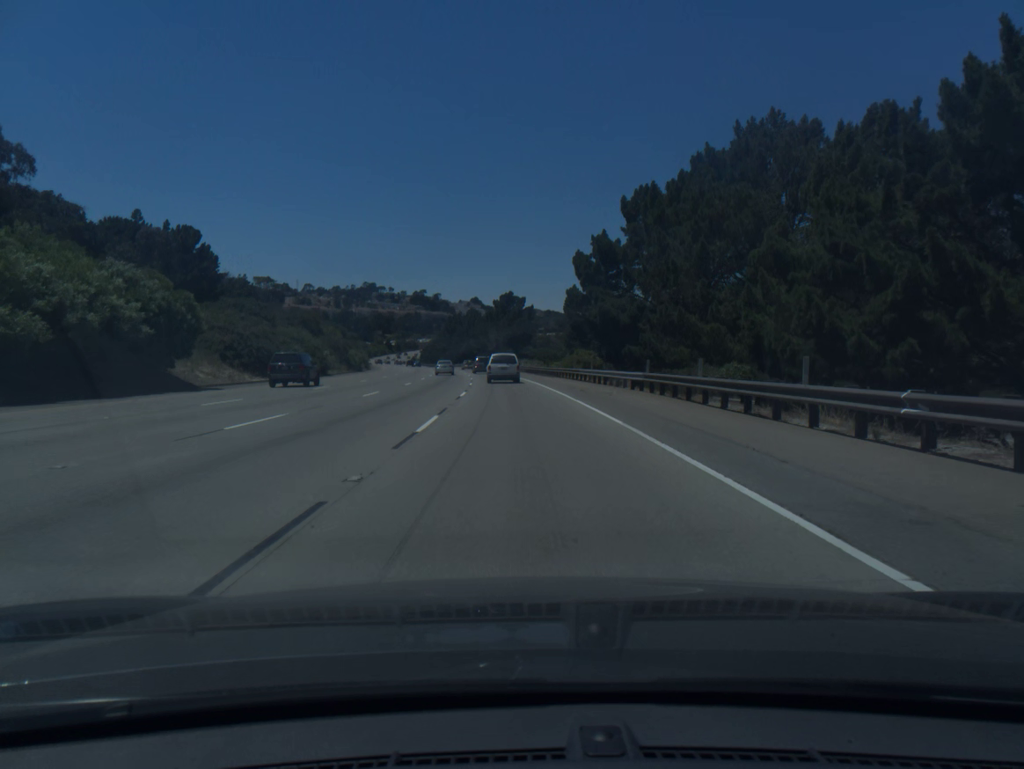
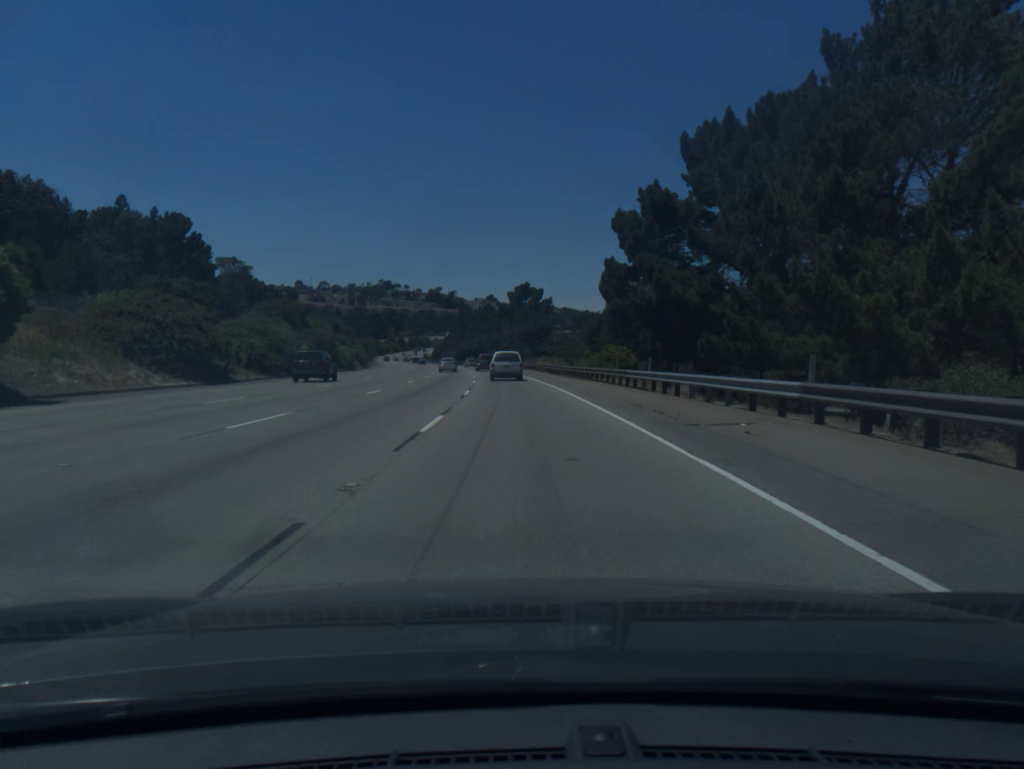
(-0.2, +14.9) m; -1°
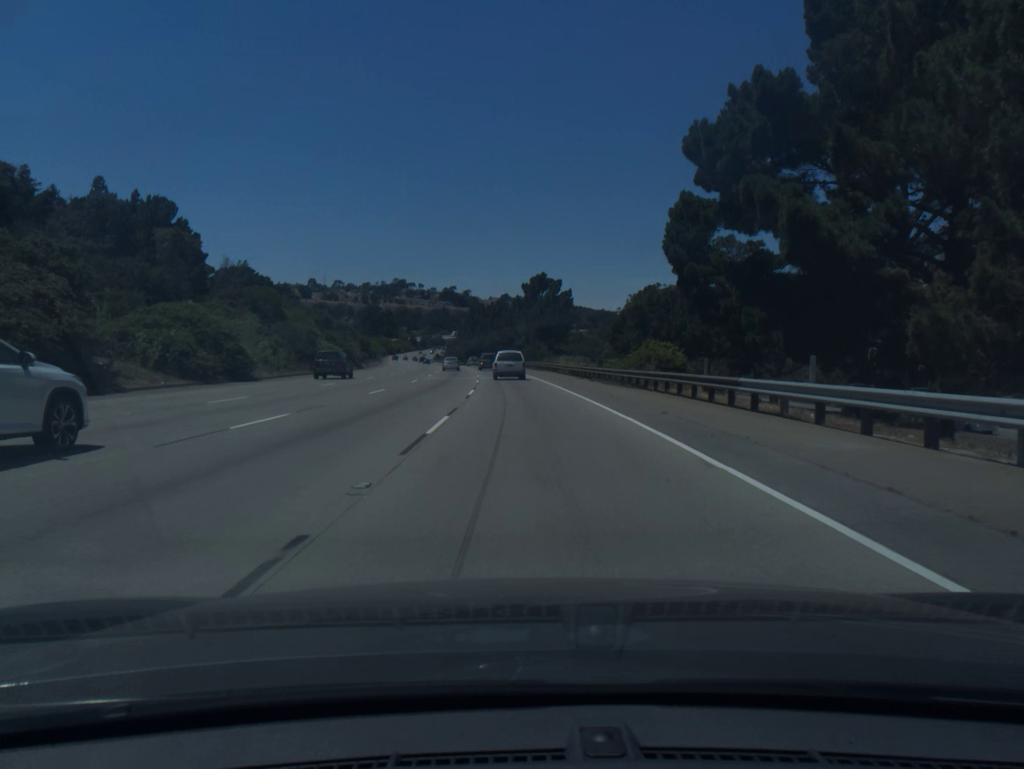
(-0.1, +14.9) m; -1°
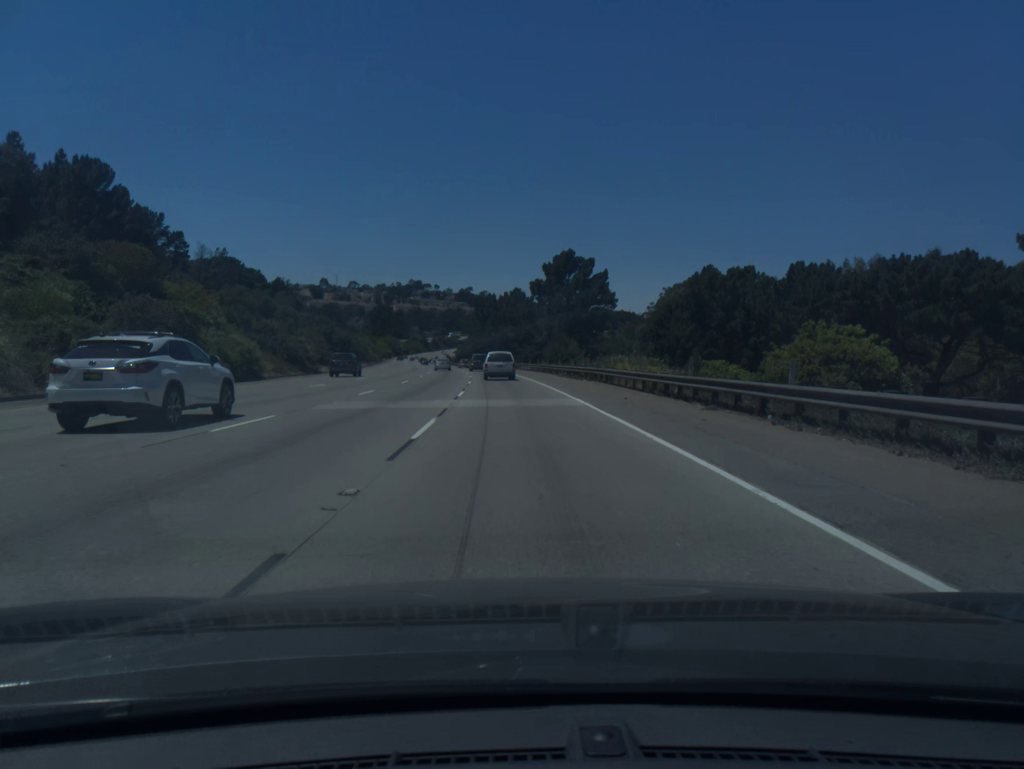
(-0.3, +29.9) m; -1°
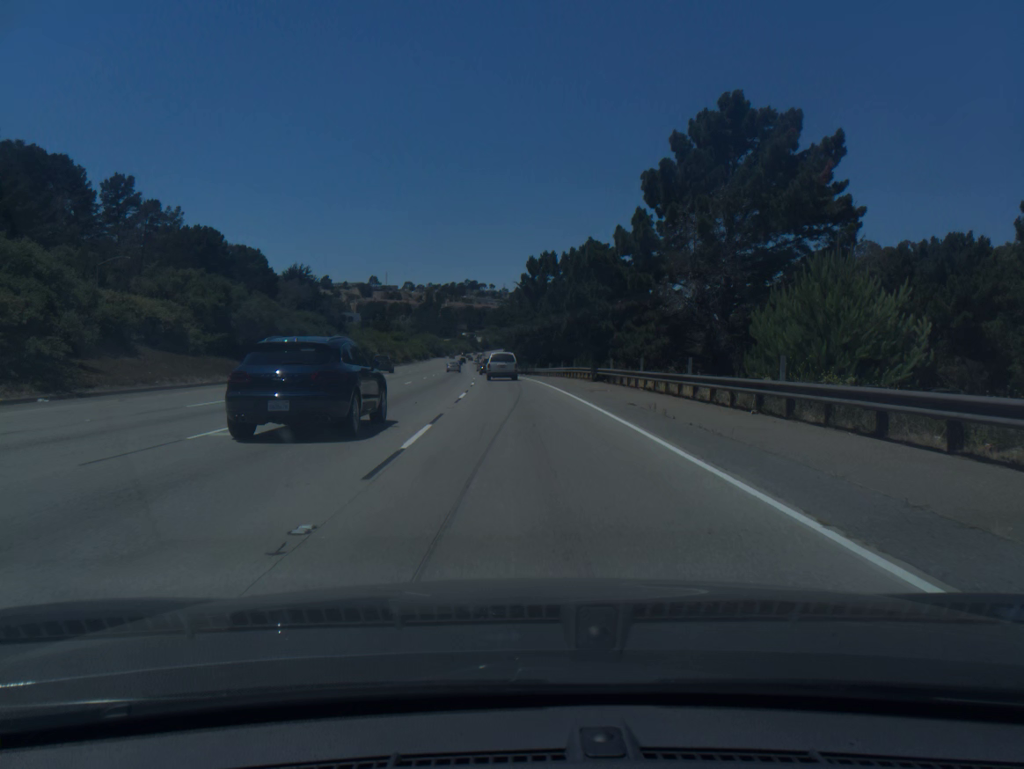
(-2.1, +59.8) m; -4°
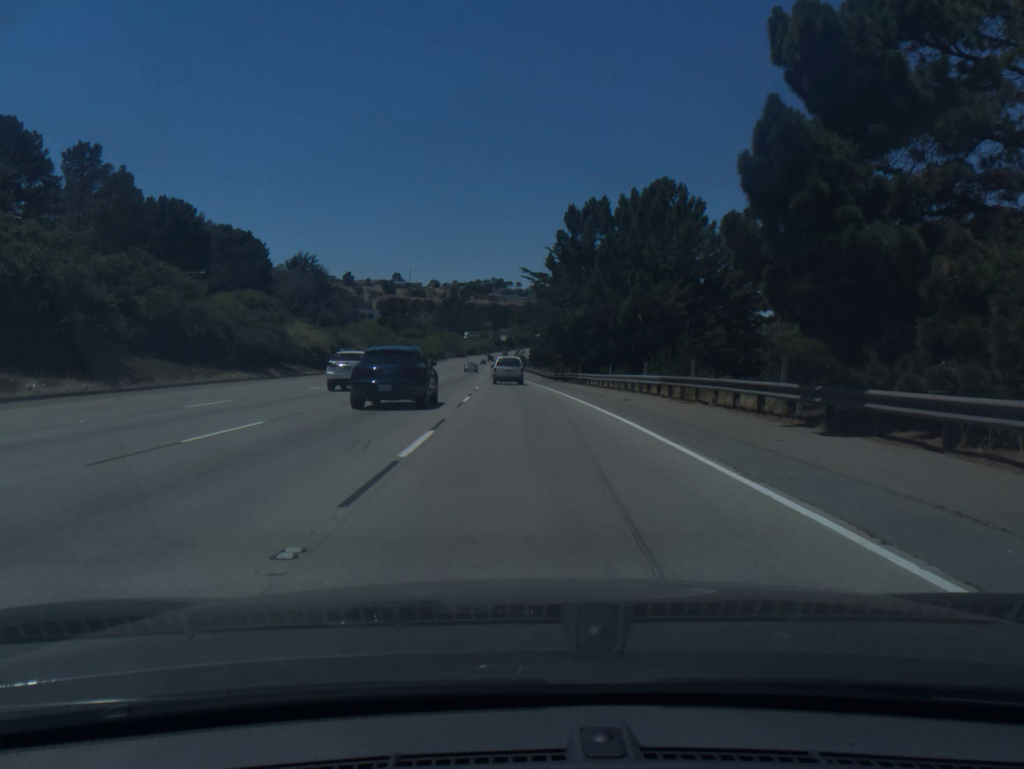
(-0.5, +30.0) m; -2°
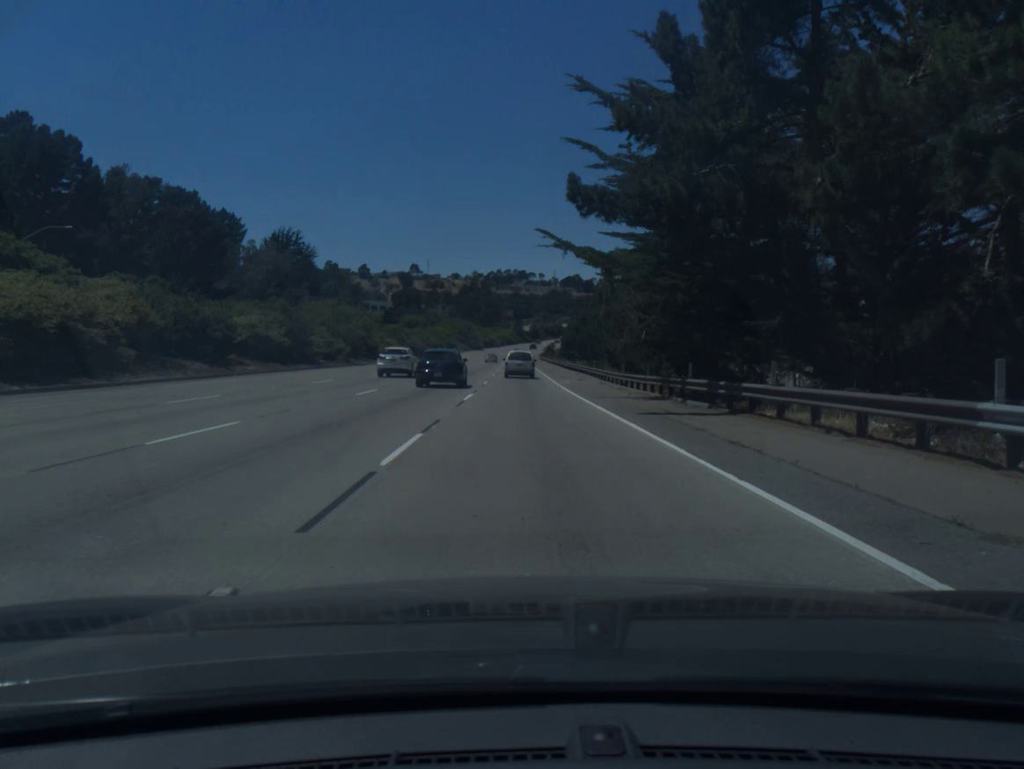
(-0.7, +45.0) m; -2°
